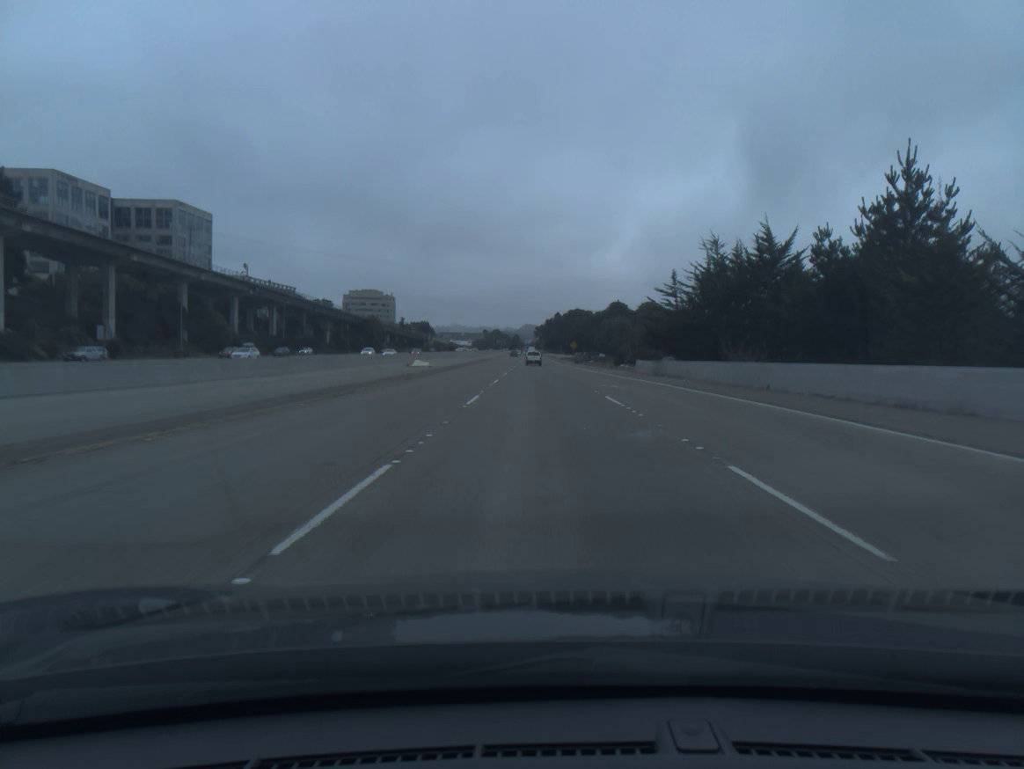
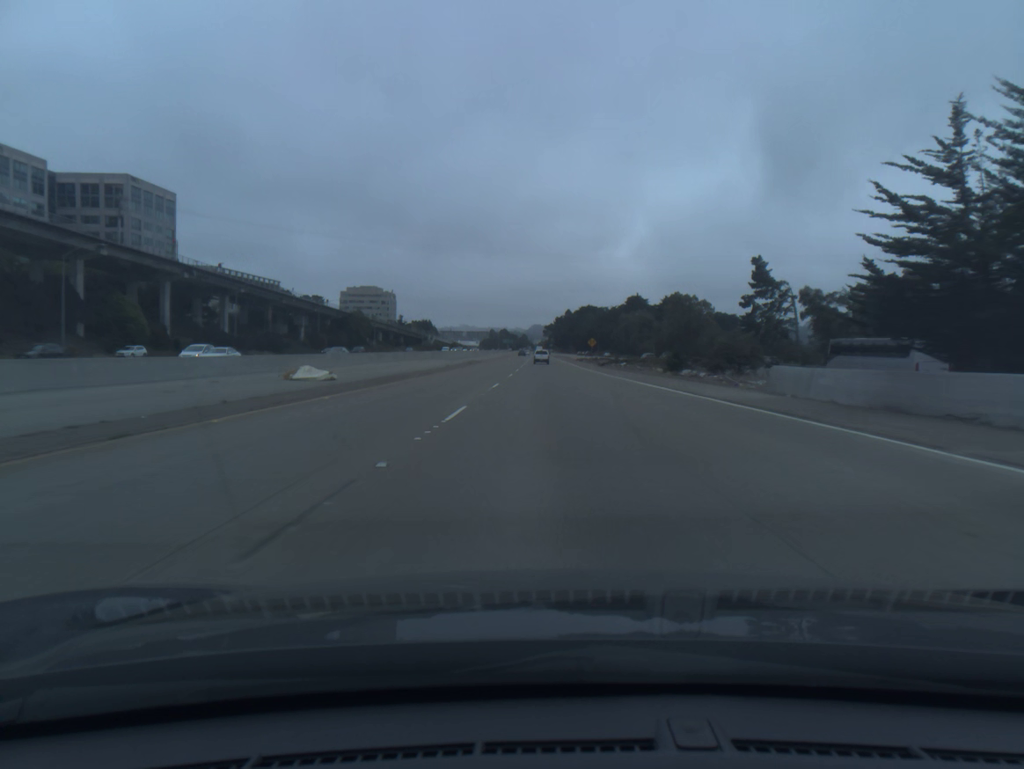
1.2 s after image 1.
(-0.2, +34.0) m; -1°
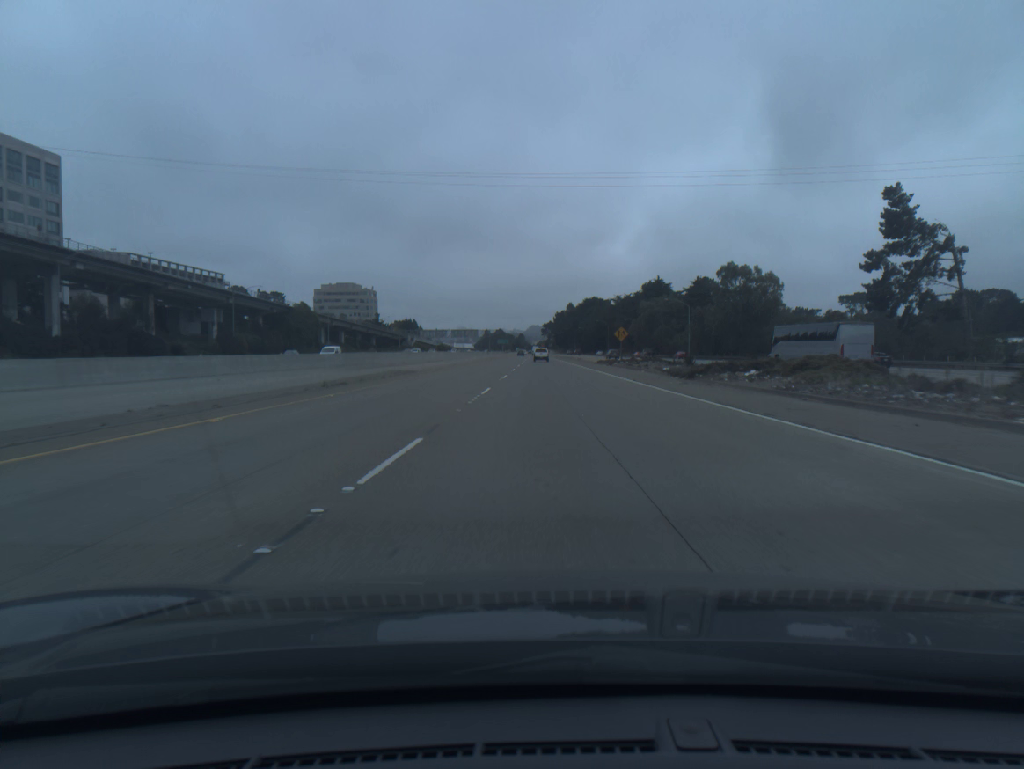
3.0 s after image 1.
(0.0, +51.1) m; 0°
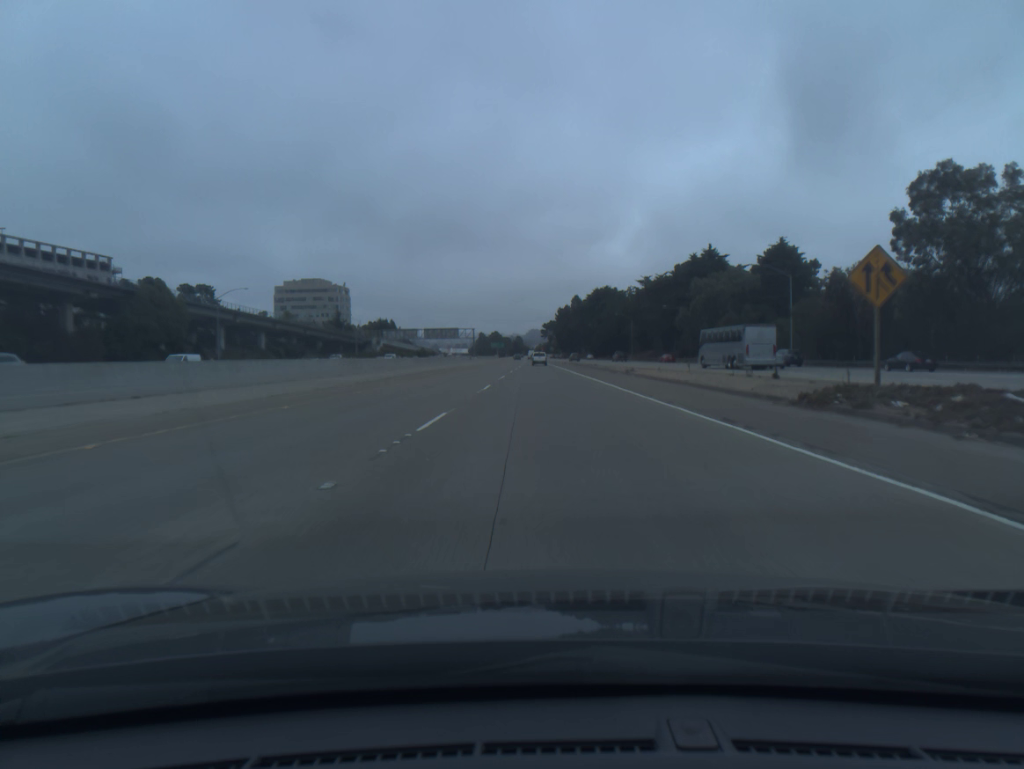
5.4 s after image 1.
(+0.1, +67.8) m; 0°
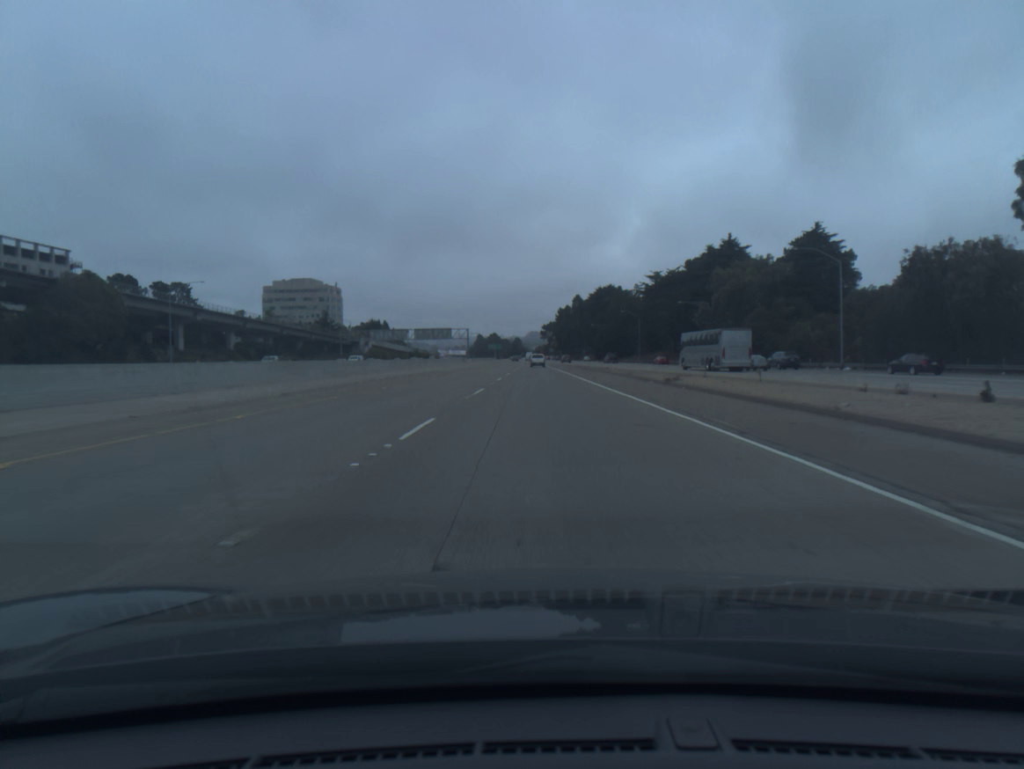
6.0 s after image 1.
(0.0, +16.9) m; 0°
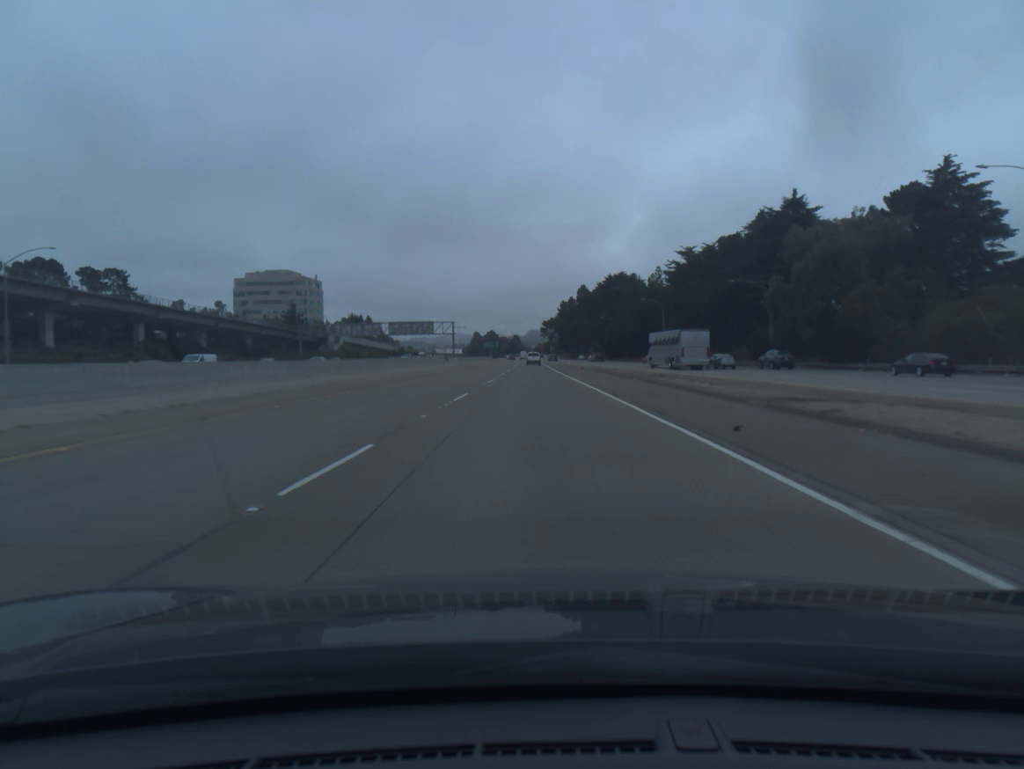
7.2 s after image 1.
(0.0, +33.9) m; 0°
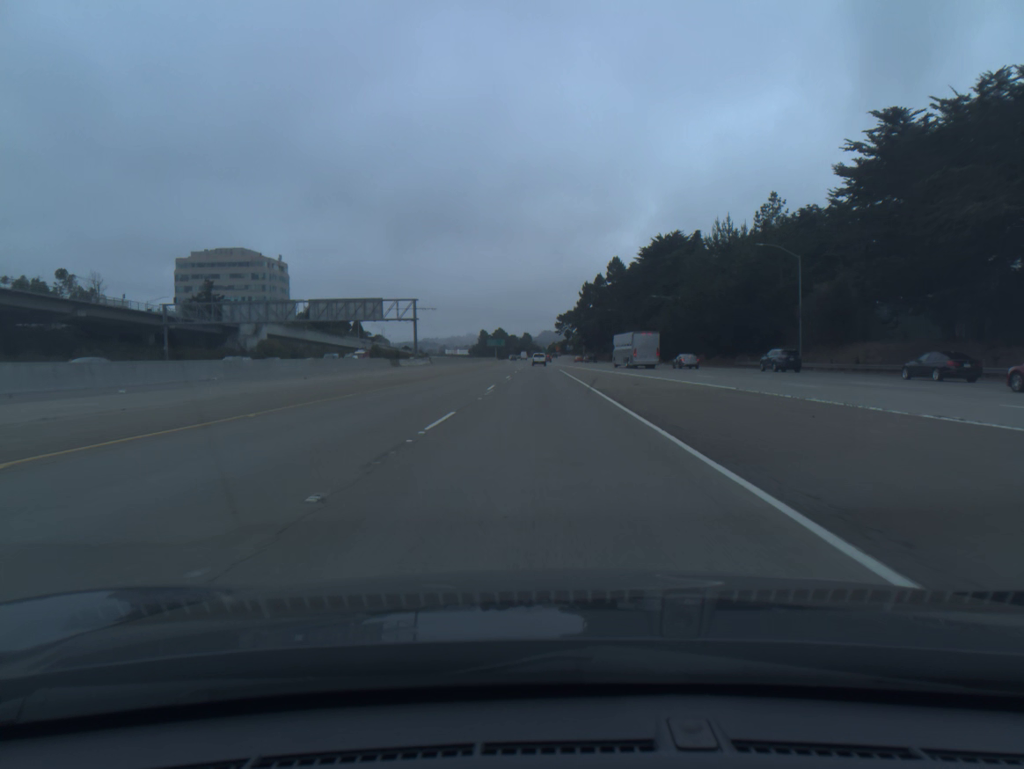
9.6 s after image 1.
(-0.7, +67.8) m; -1°
